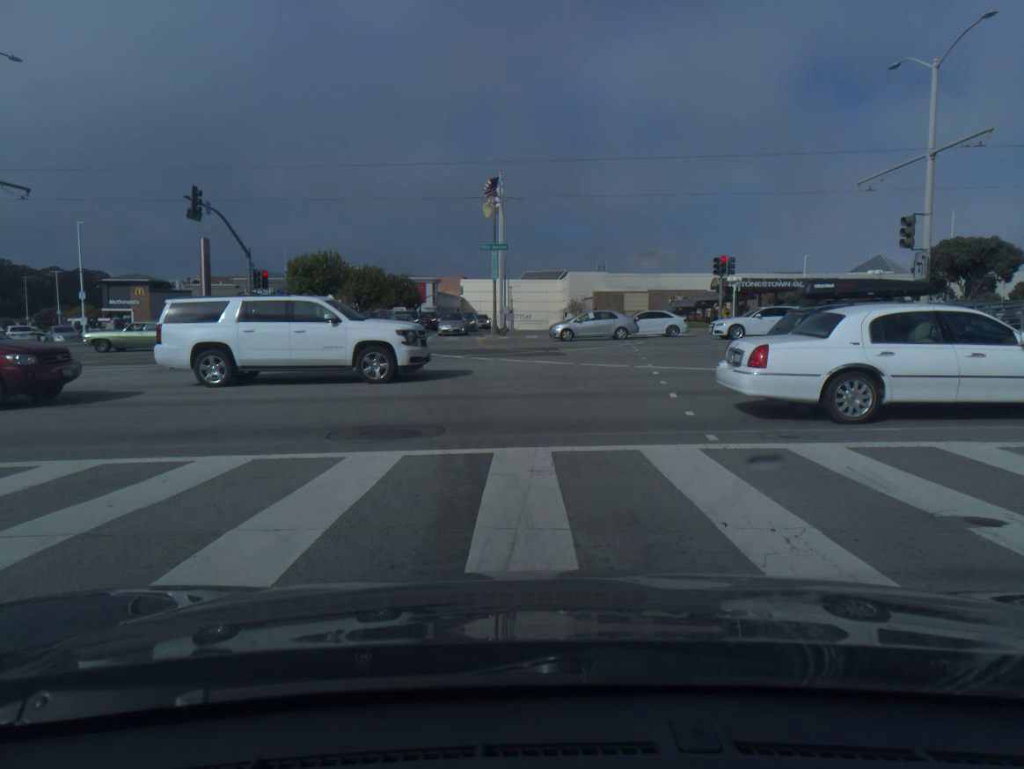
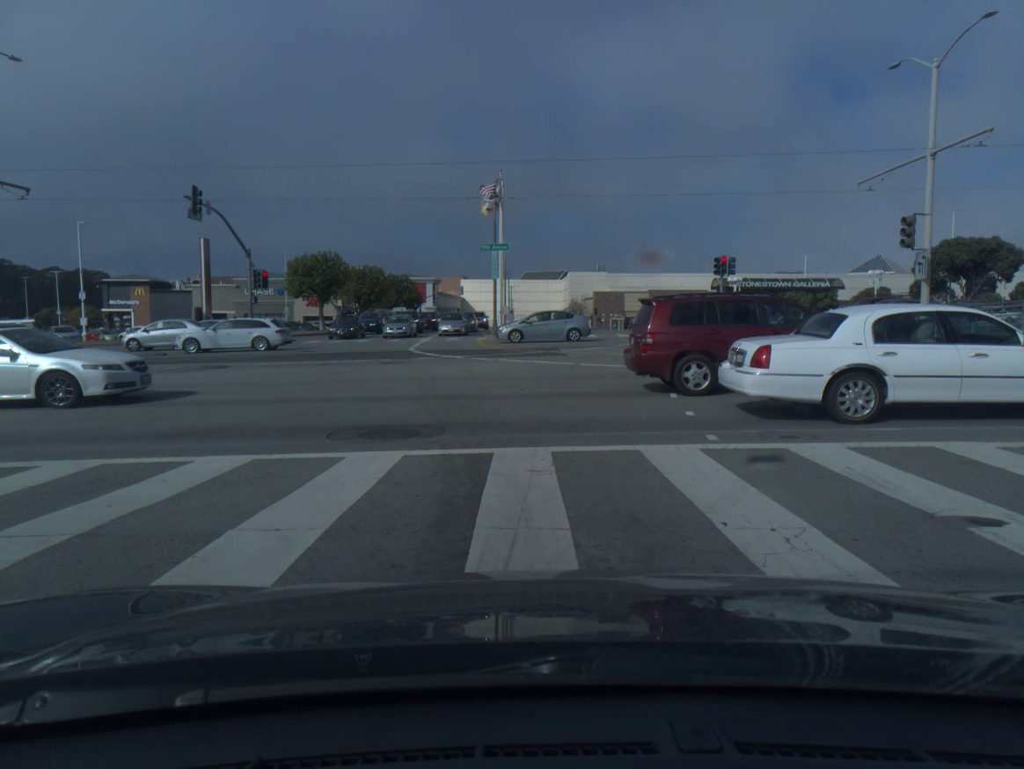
(0.0, 0.0) m; 0°
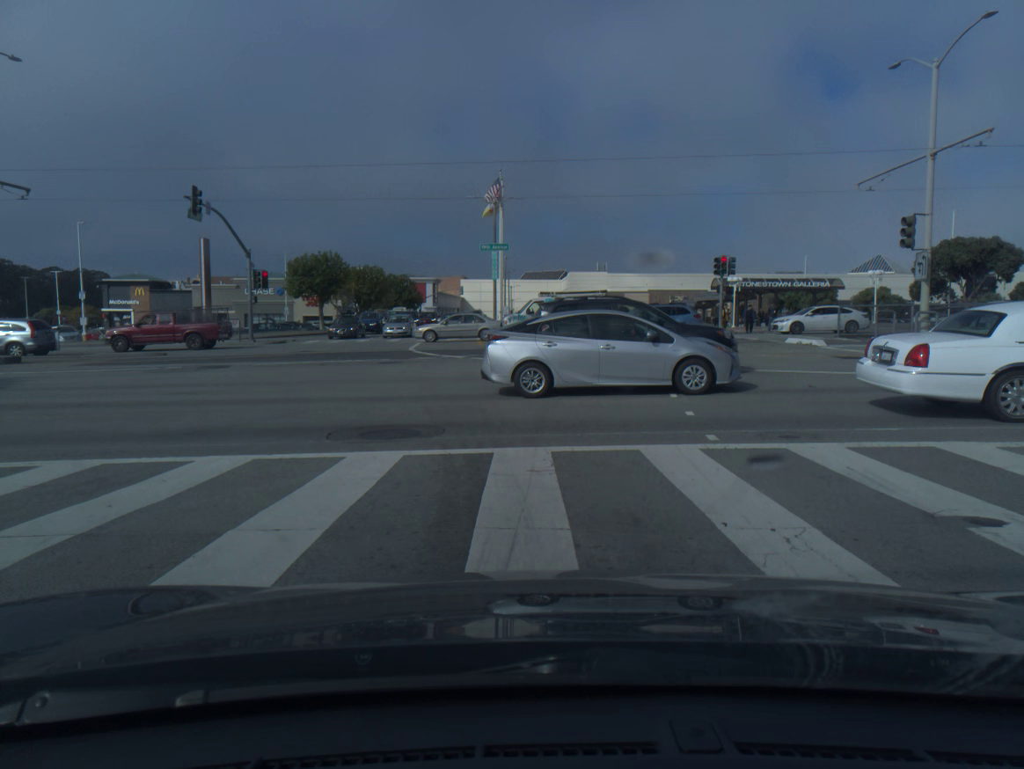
(0.0, 0.0) m; 0°
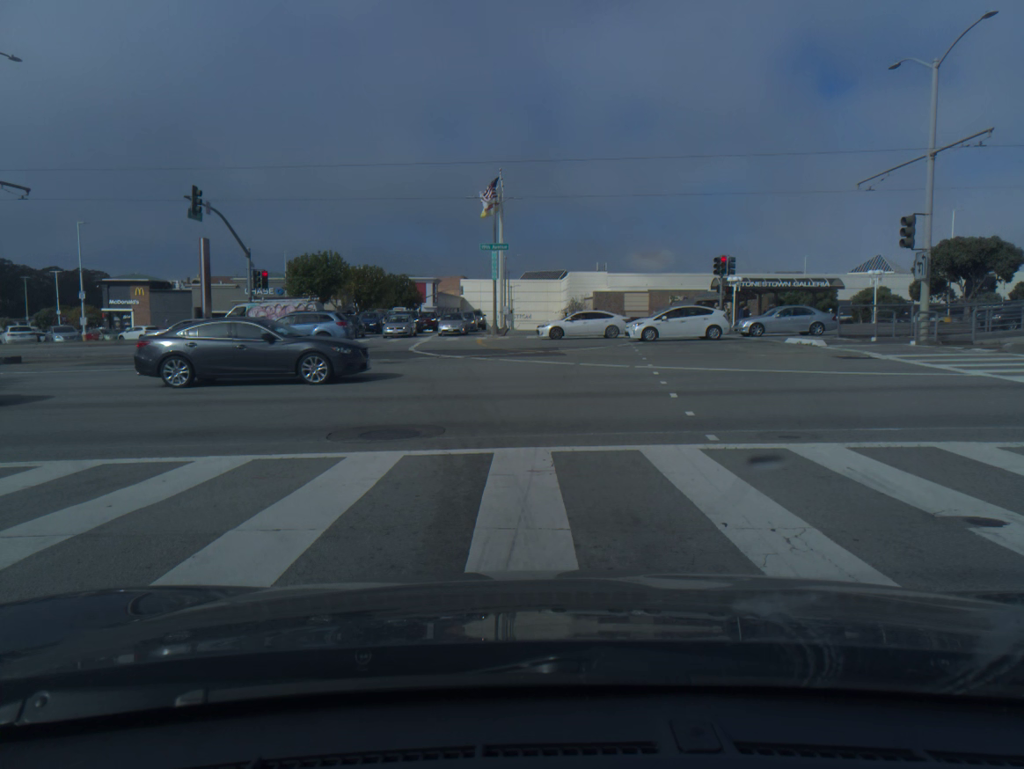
(0.0, 0.0) m; 0°
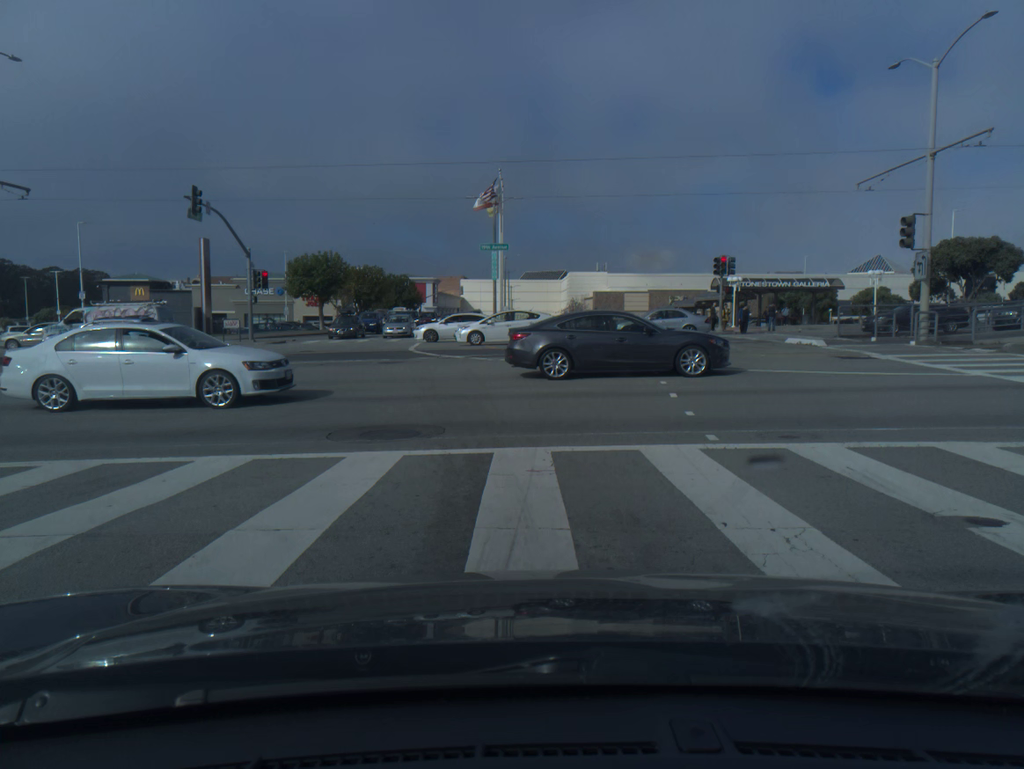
(0.0, 0.0) m; 0°
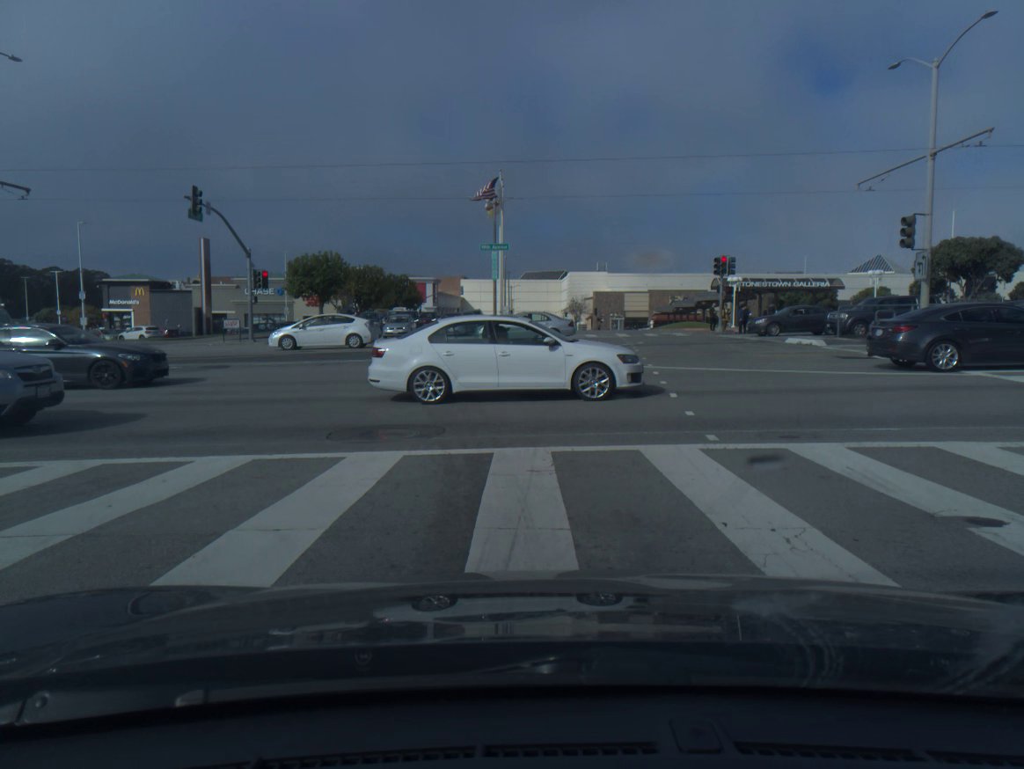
(0.0, 0.0) m; 0°
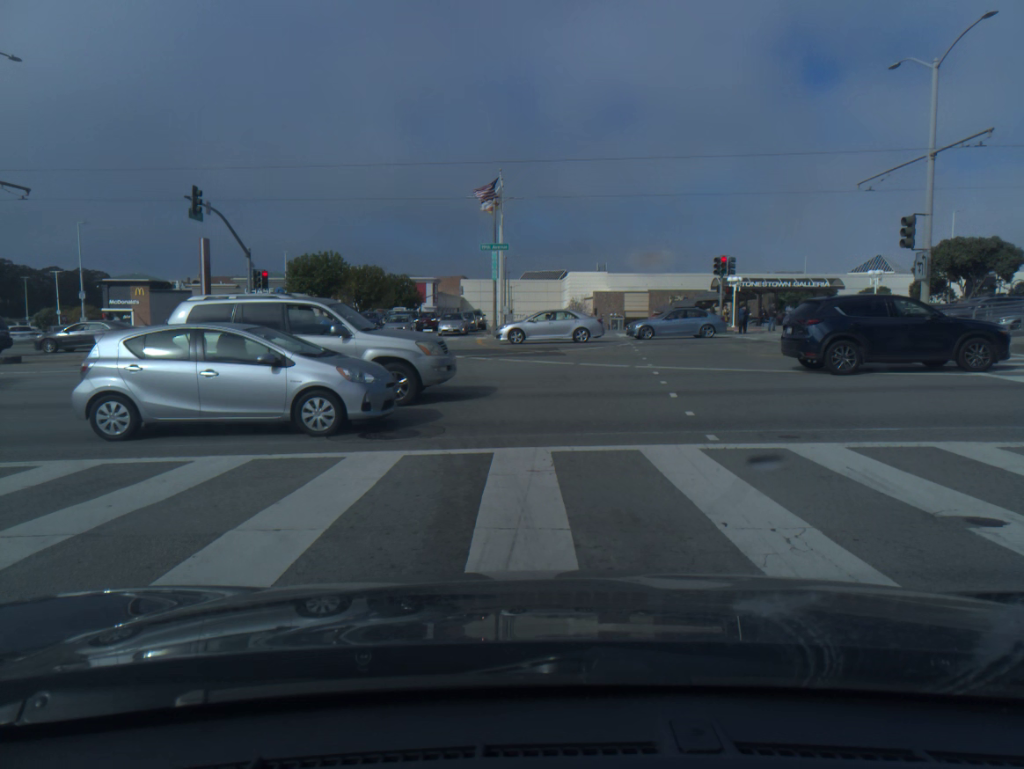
(0.0, 0.0) m; 0°
